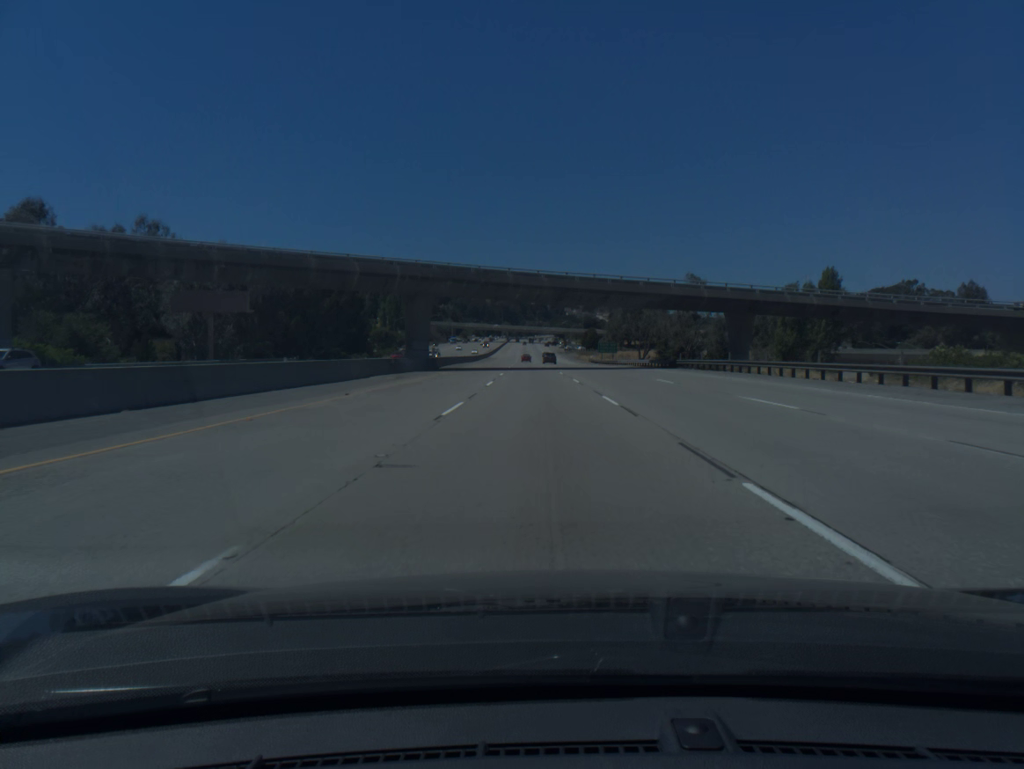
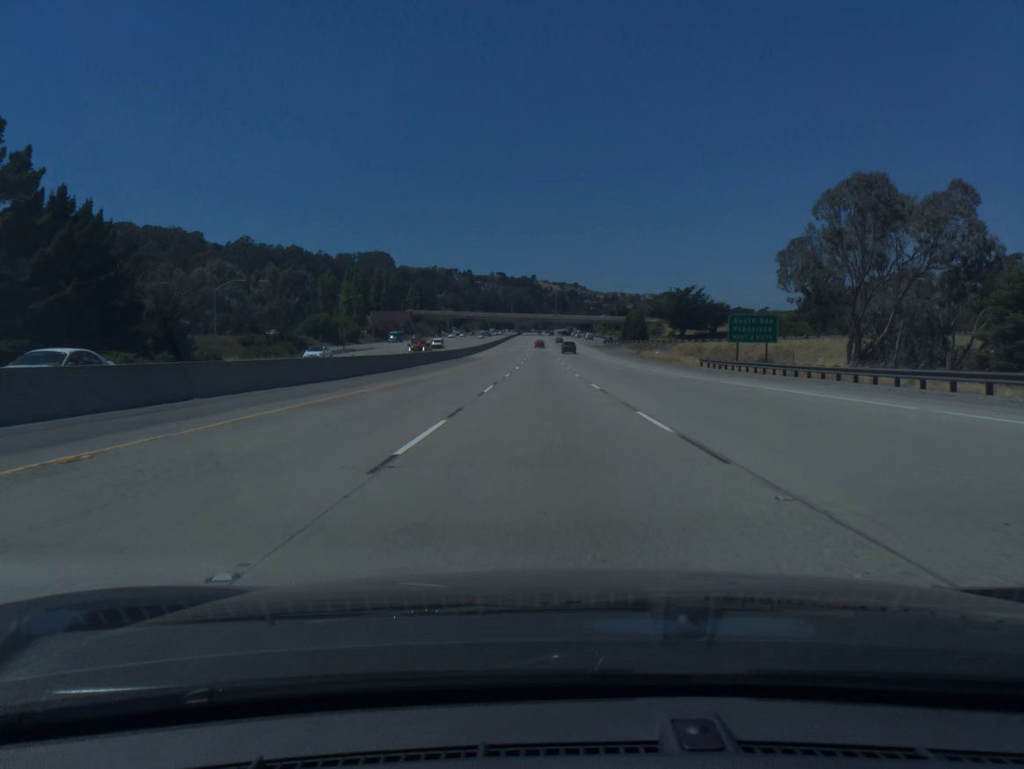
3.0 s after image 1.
(-2.1, +93.8) m; -2°
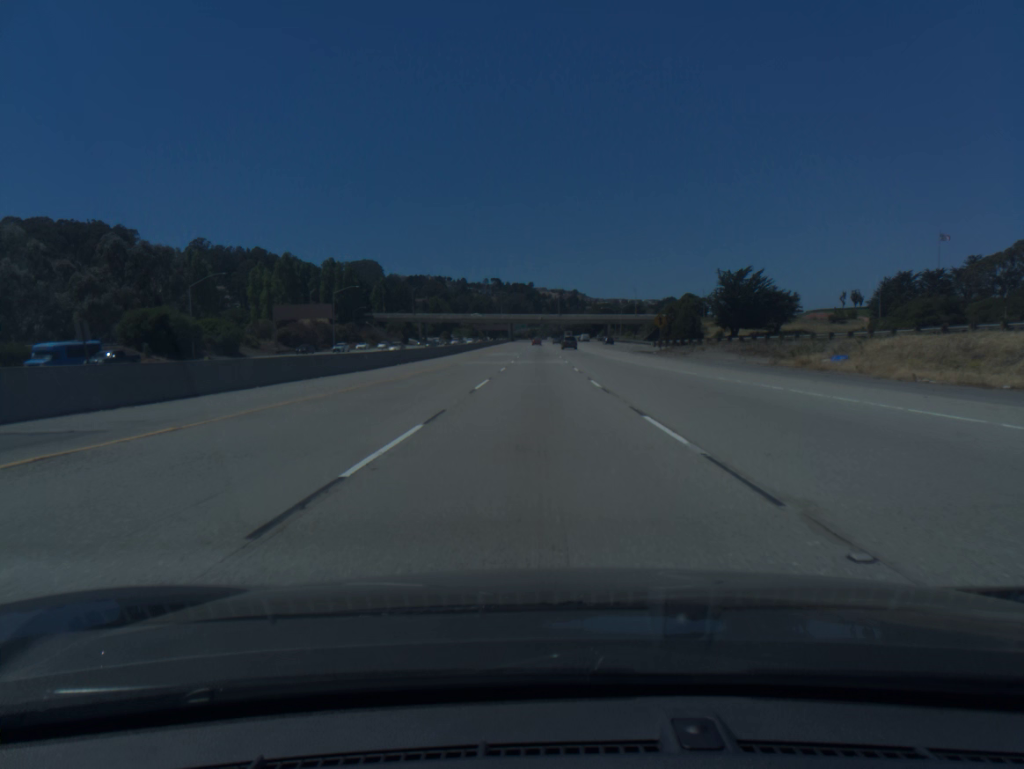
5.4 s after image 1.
(+0.1, +74.7) m; 0°
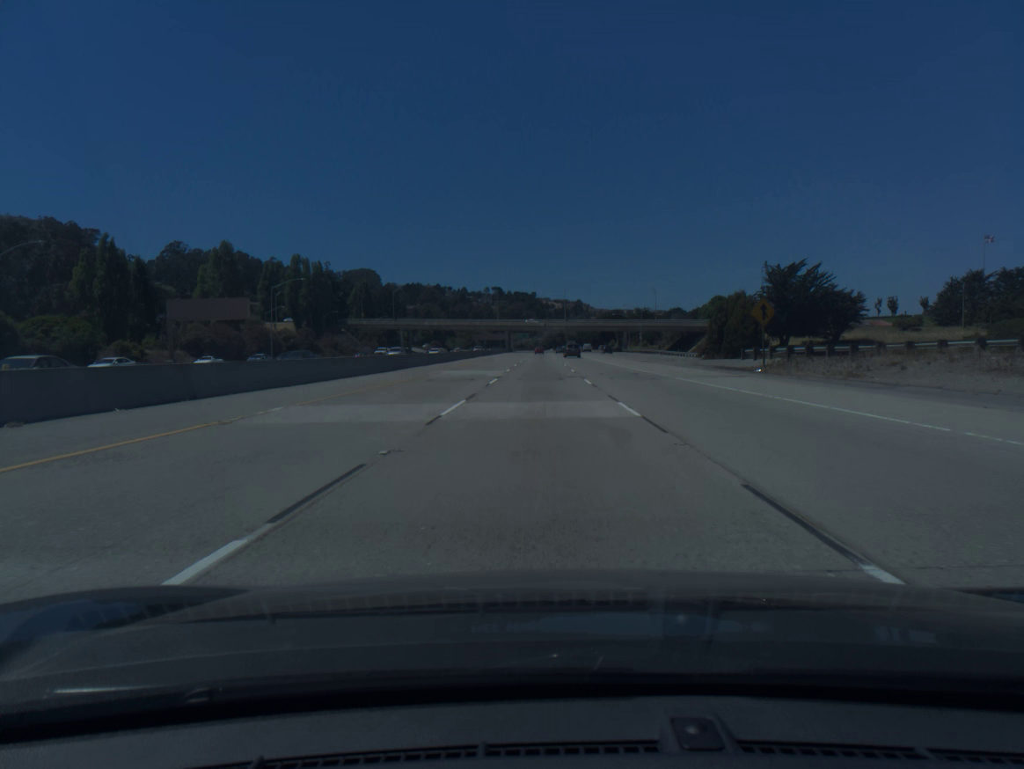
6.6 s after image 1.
(0.0, +37.2) m; 0°
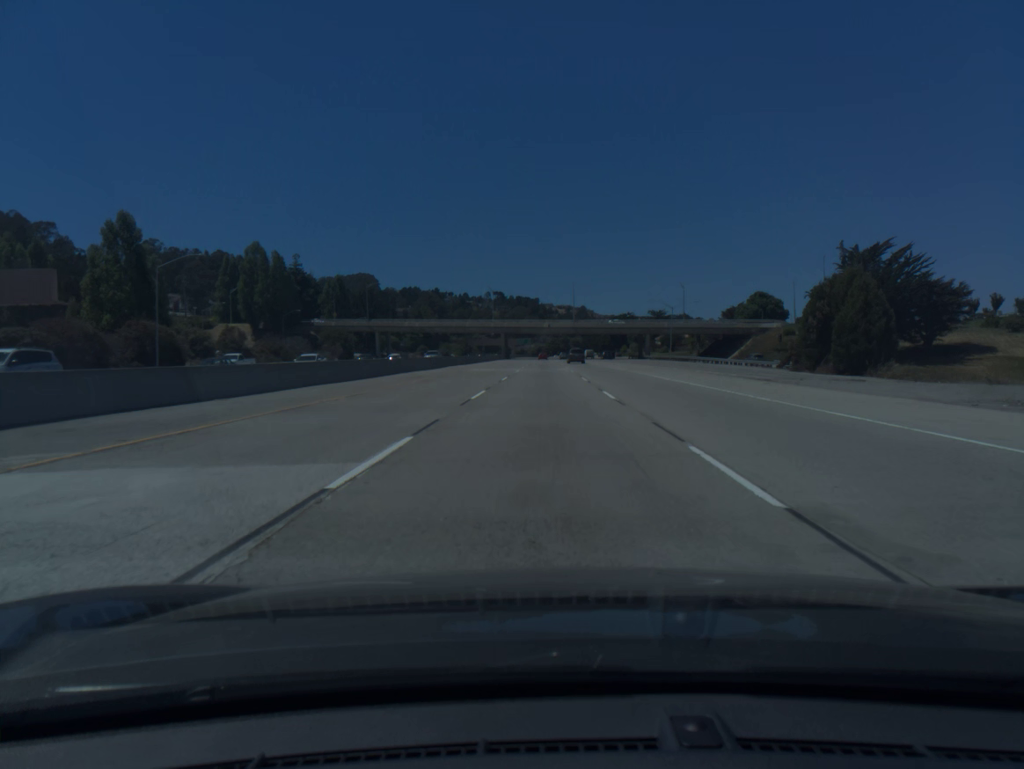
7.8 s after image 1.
(-0.1, +37.1) m; 0°
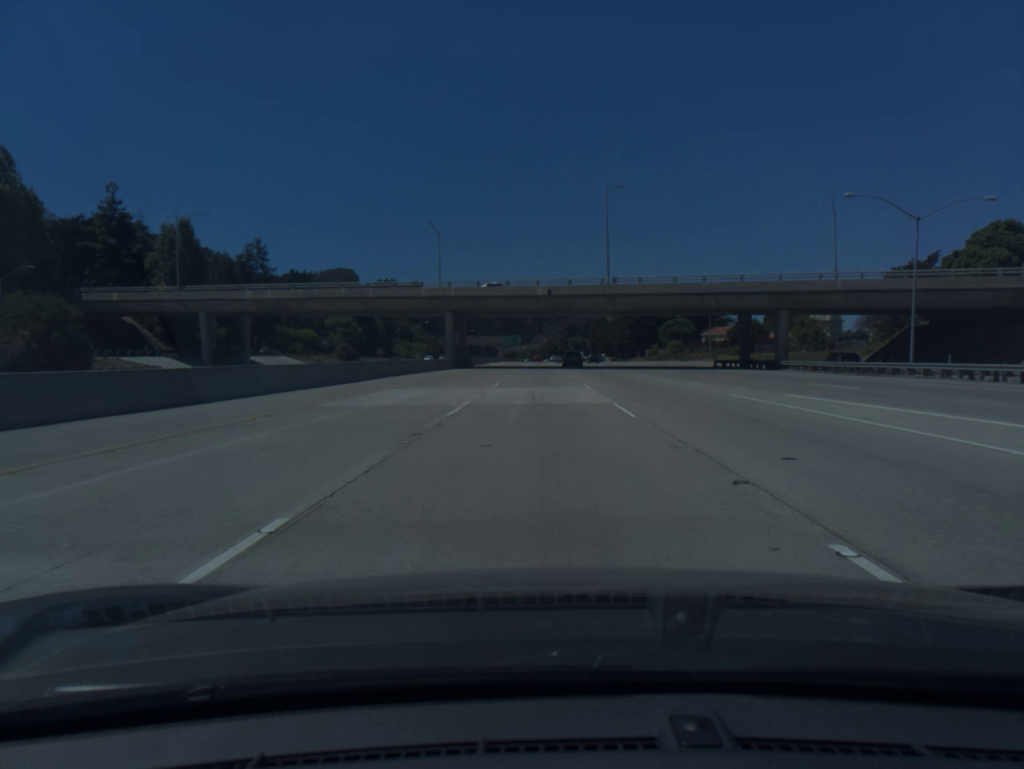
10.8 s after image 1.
(+0.4, +92.3) m; 0°
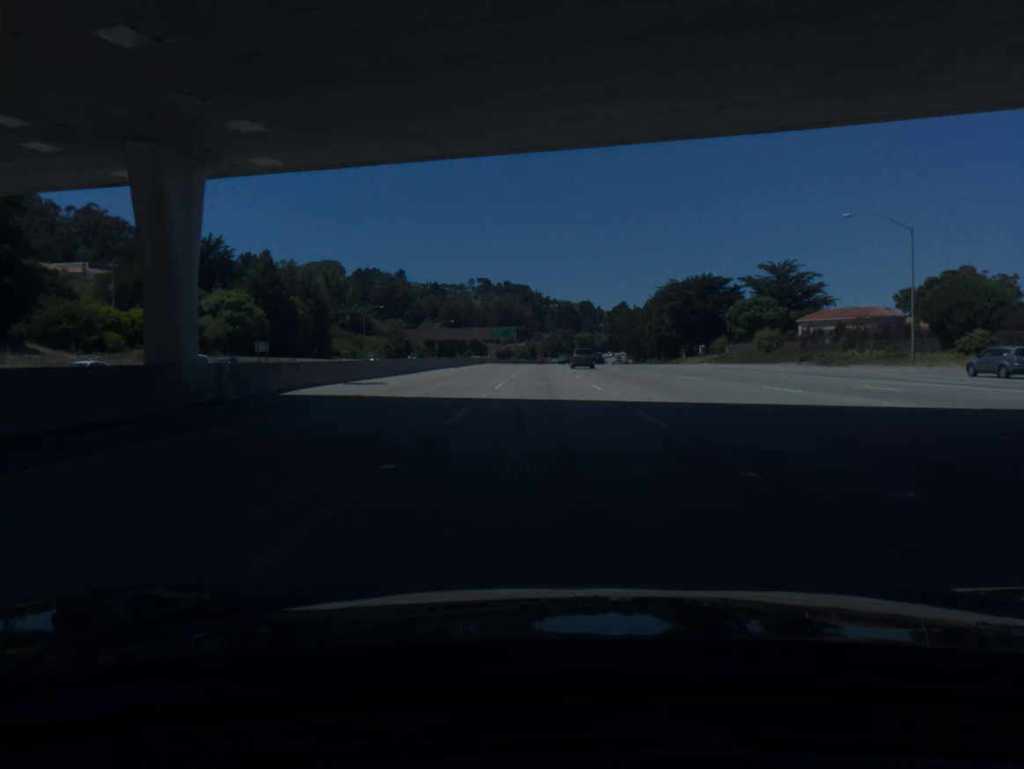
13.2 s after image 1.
(-0.4, +73.9) m; 0°
